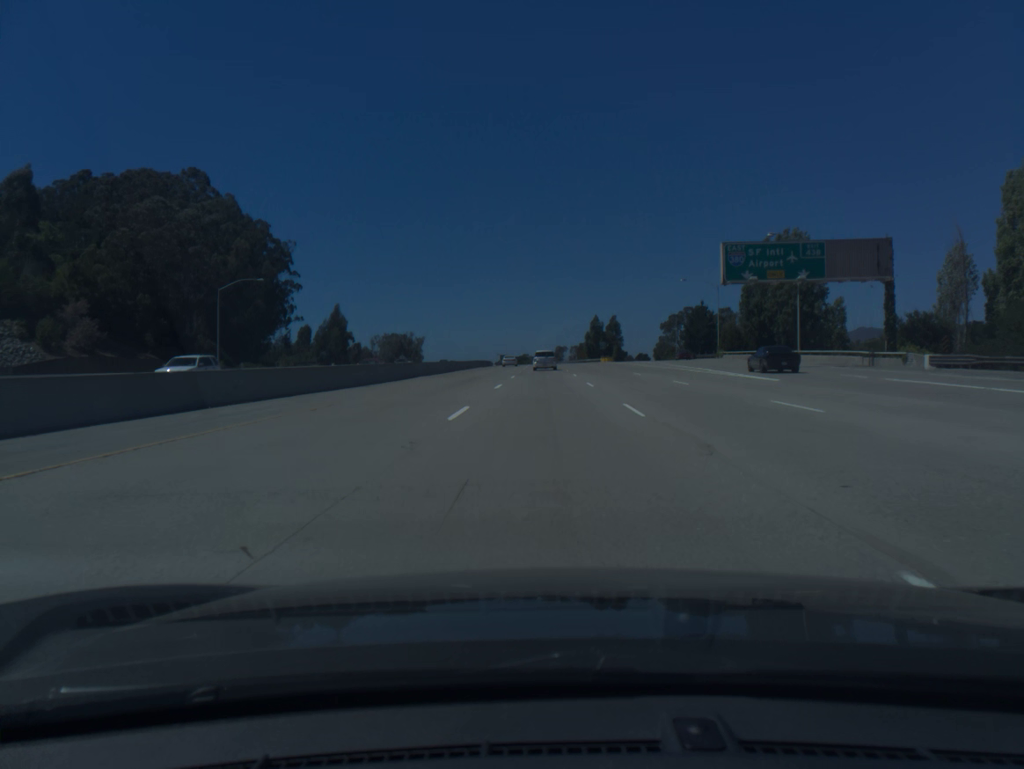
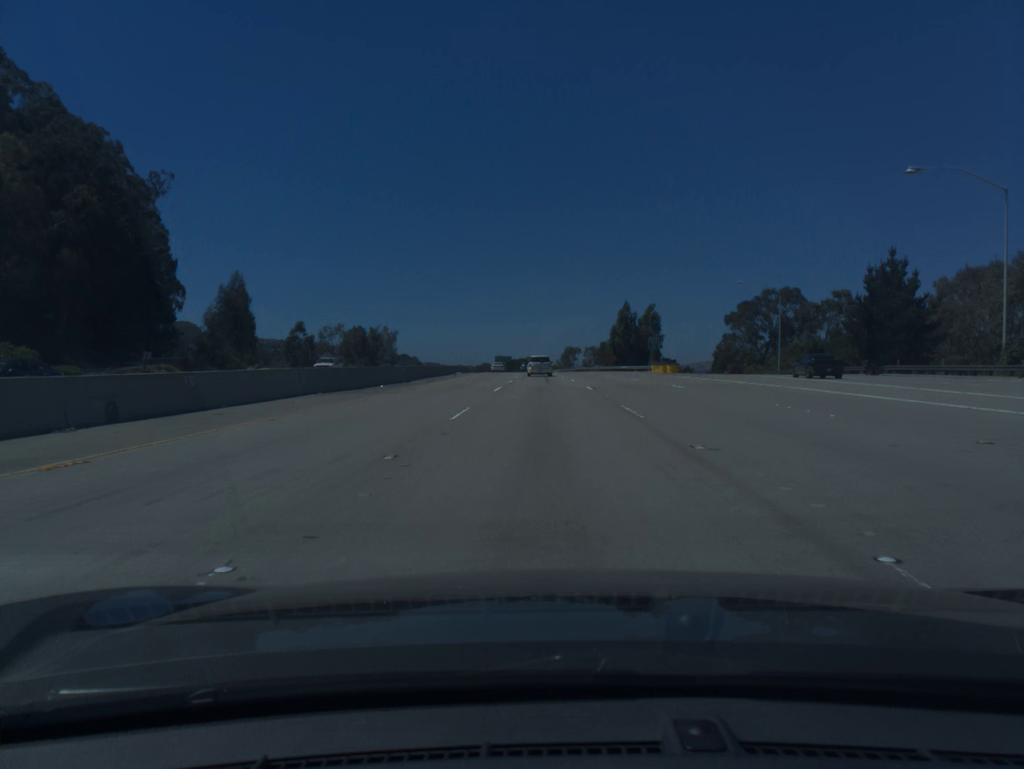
(-0.1, +72.8) m; 0°
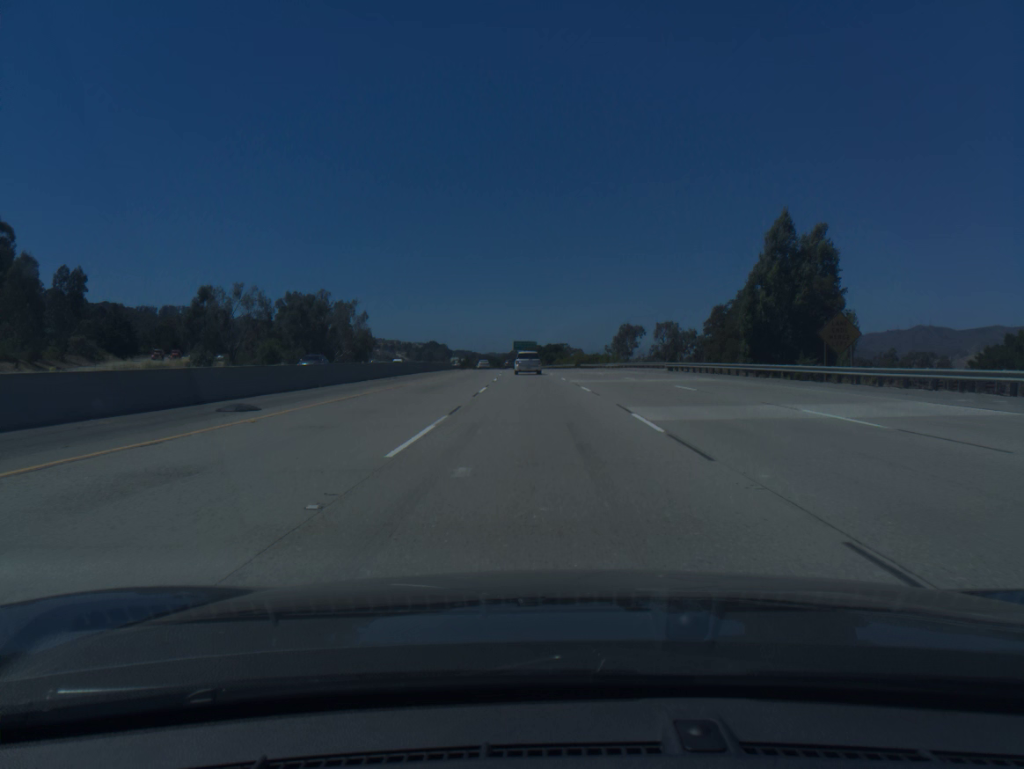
(-1.4, +91.1) m; -2°
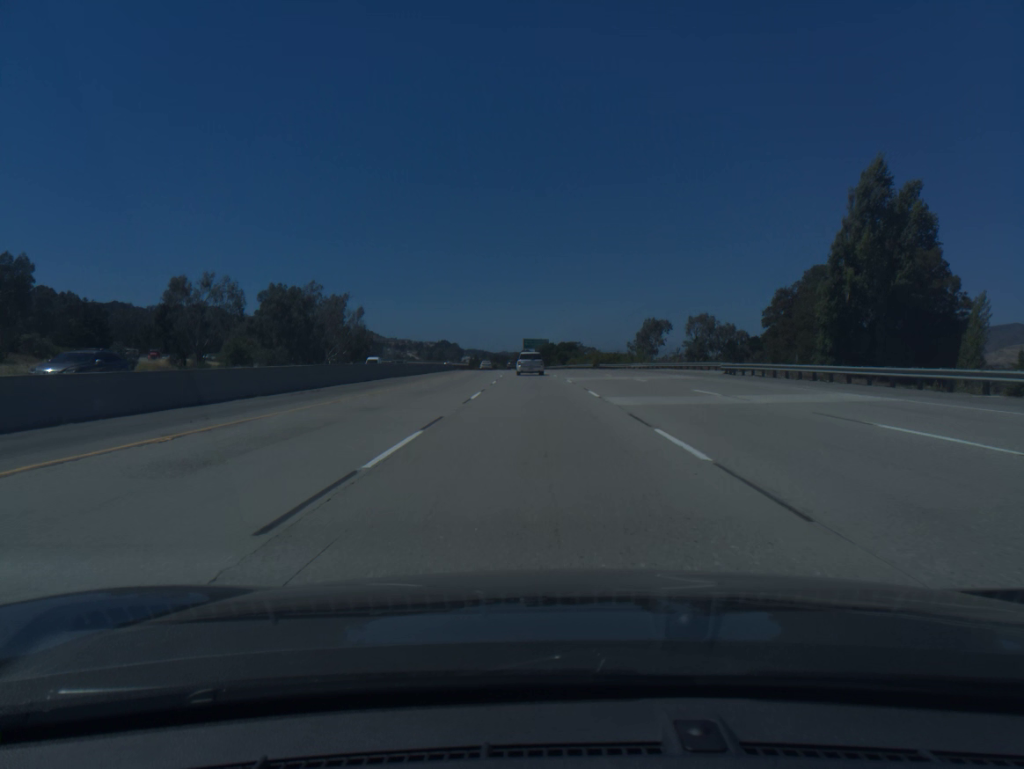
(-0.1, +18.0) m; -1°
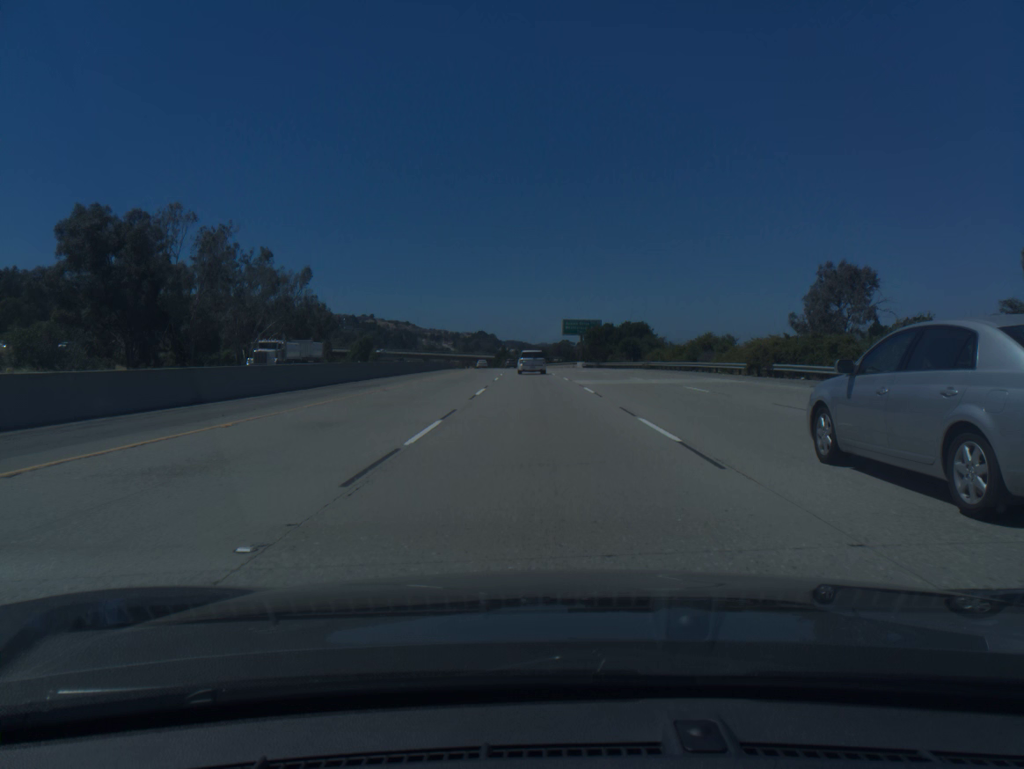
(-1.9, +70.9) m; -3°
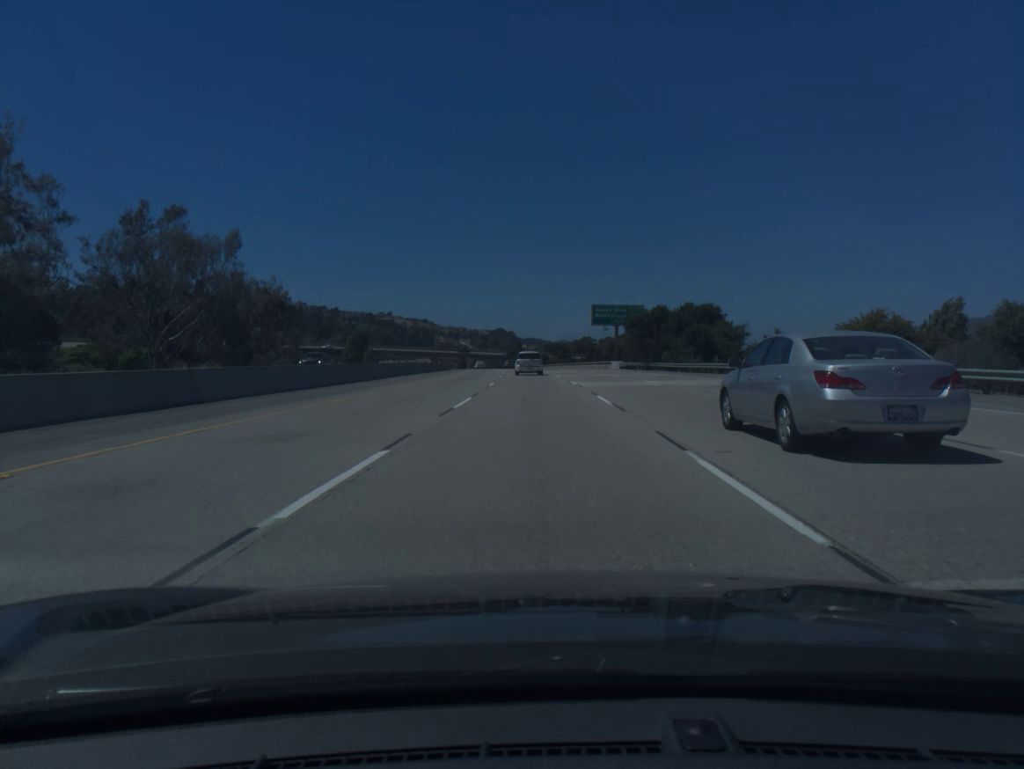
(-0.4, +34.9) m; -1°
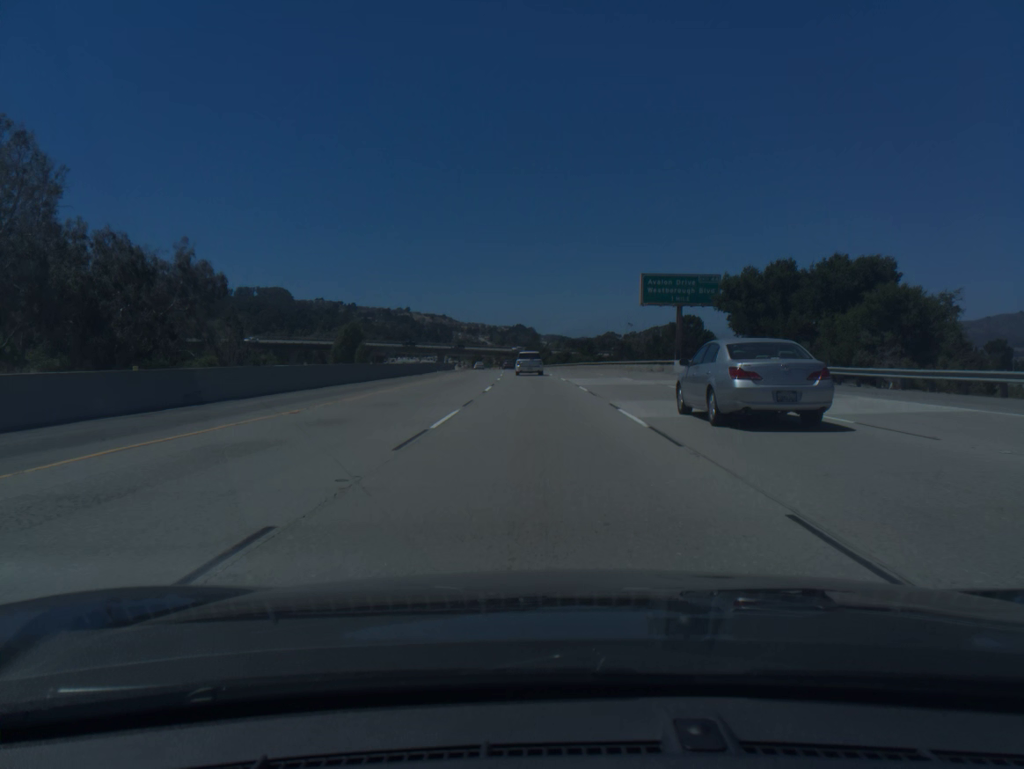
(-0.5, +34.7) m; -1°
